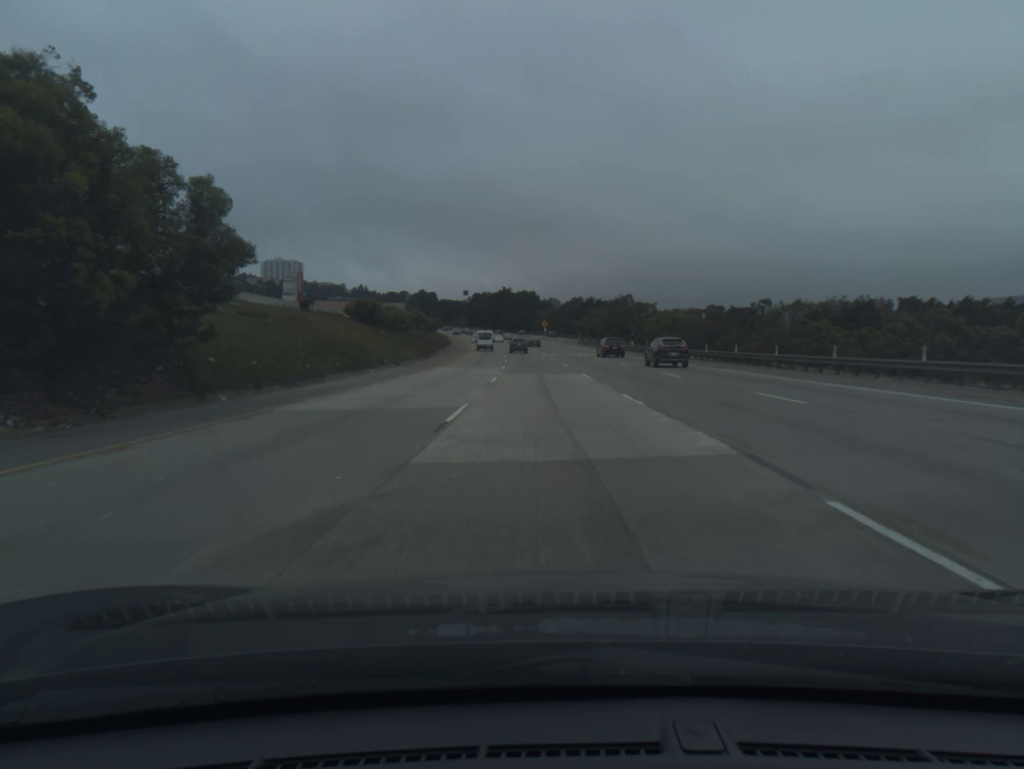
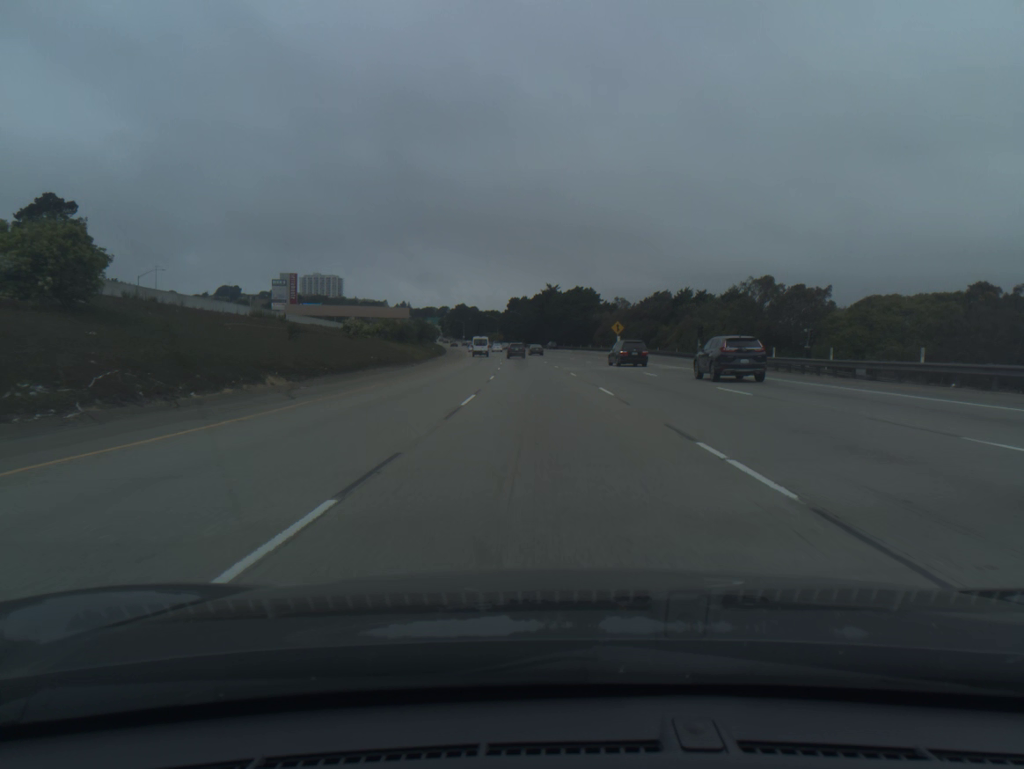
(-2.5, +83.2) m; -4°
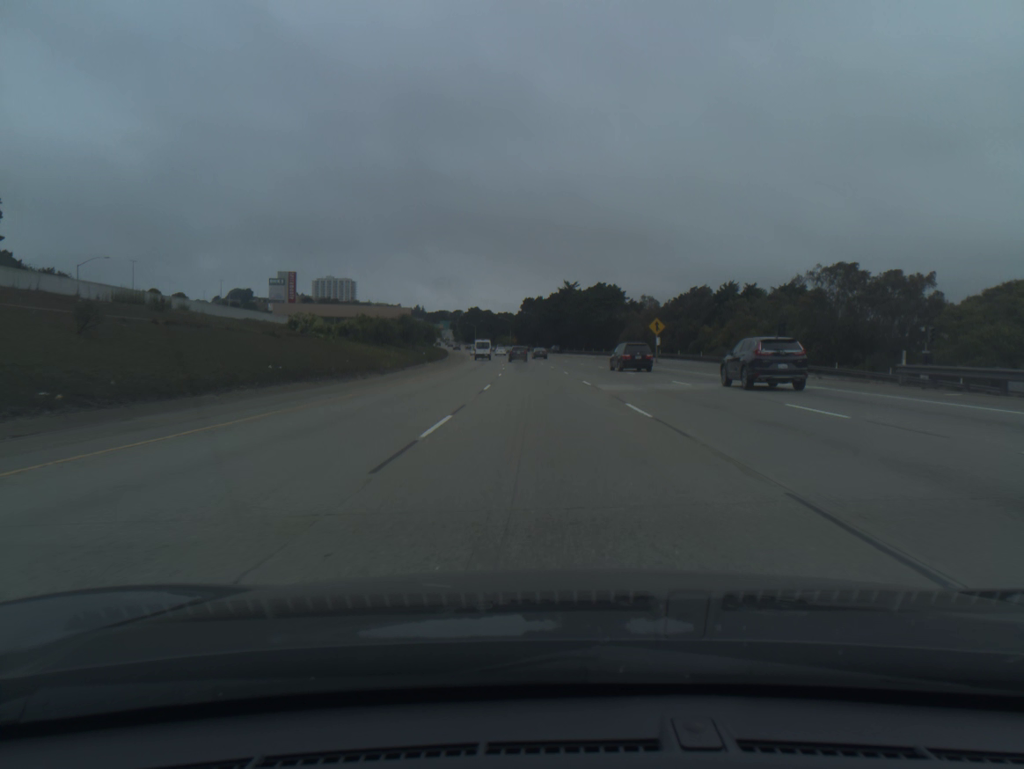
(-0.2, +20.8) m; -1°
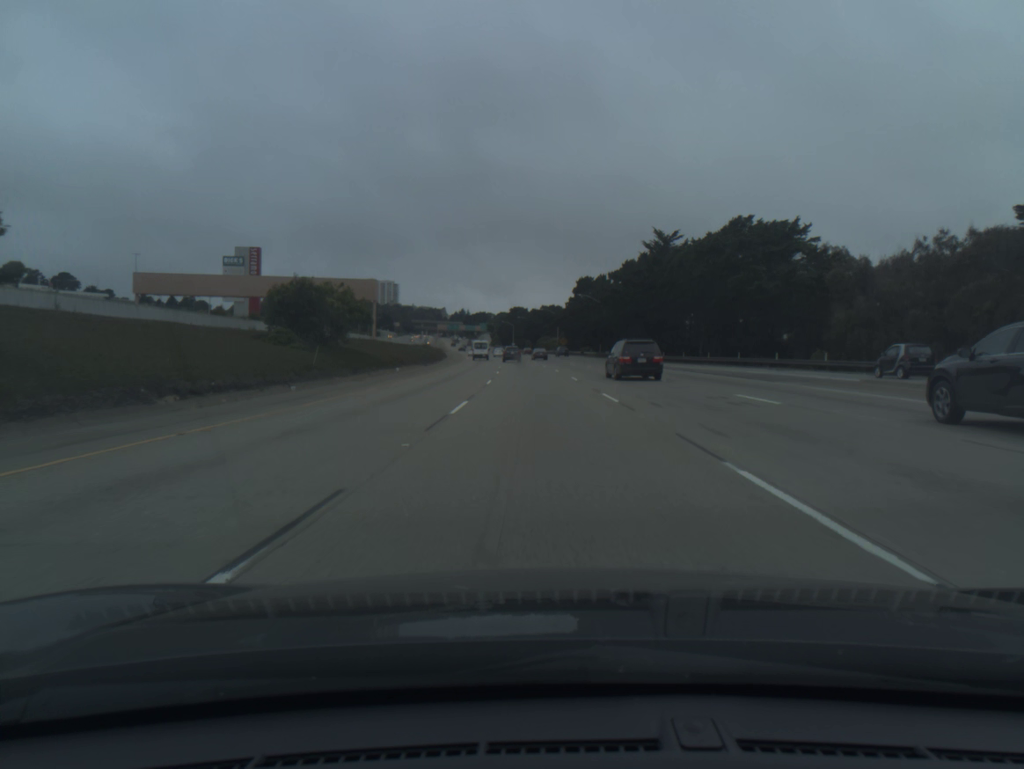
(-2.7, +83.3) m; -4°
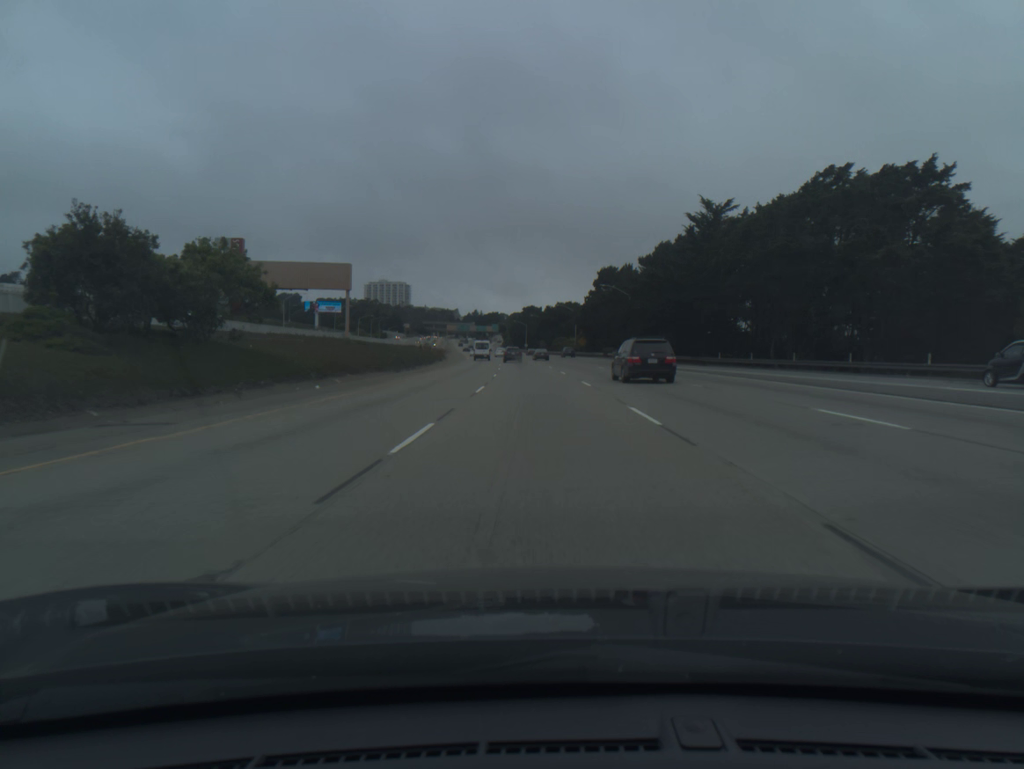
(-0.2, +20.9) m; -1°
